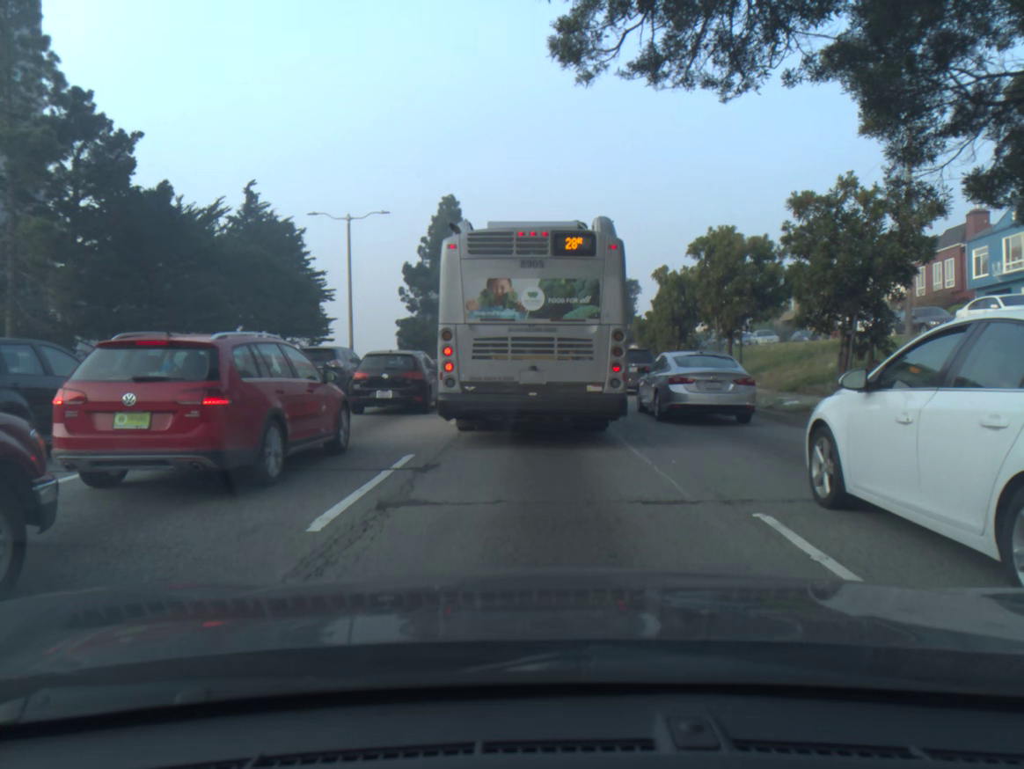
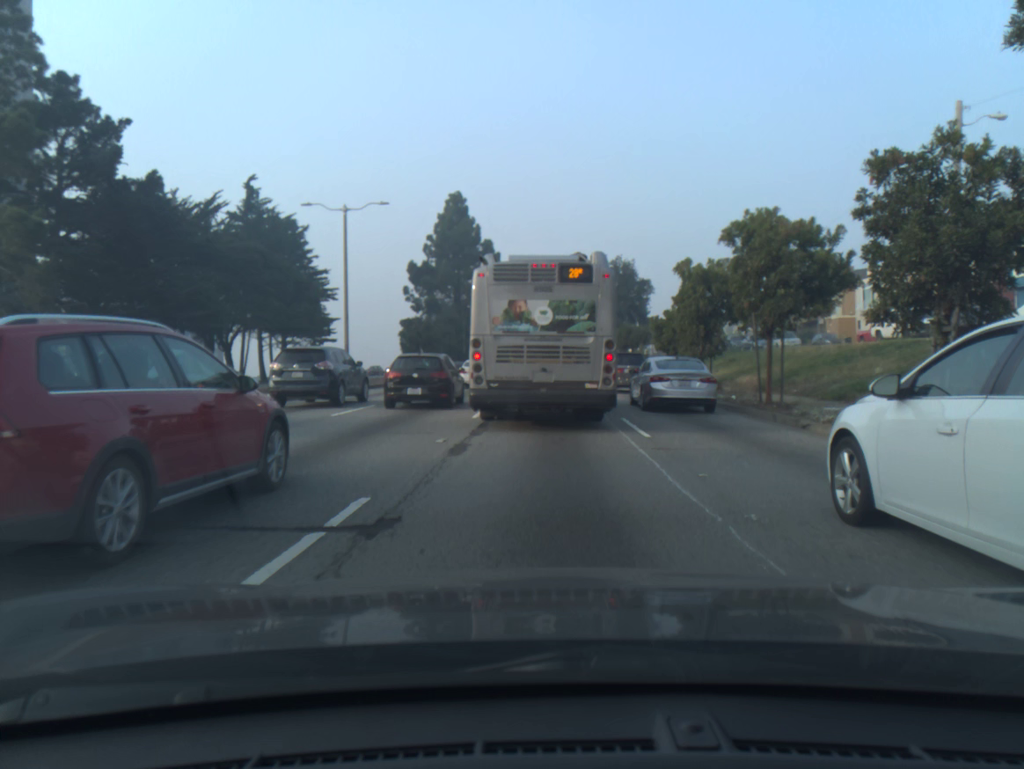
(0.0, +2.9) m; 0°
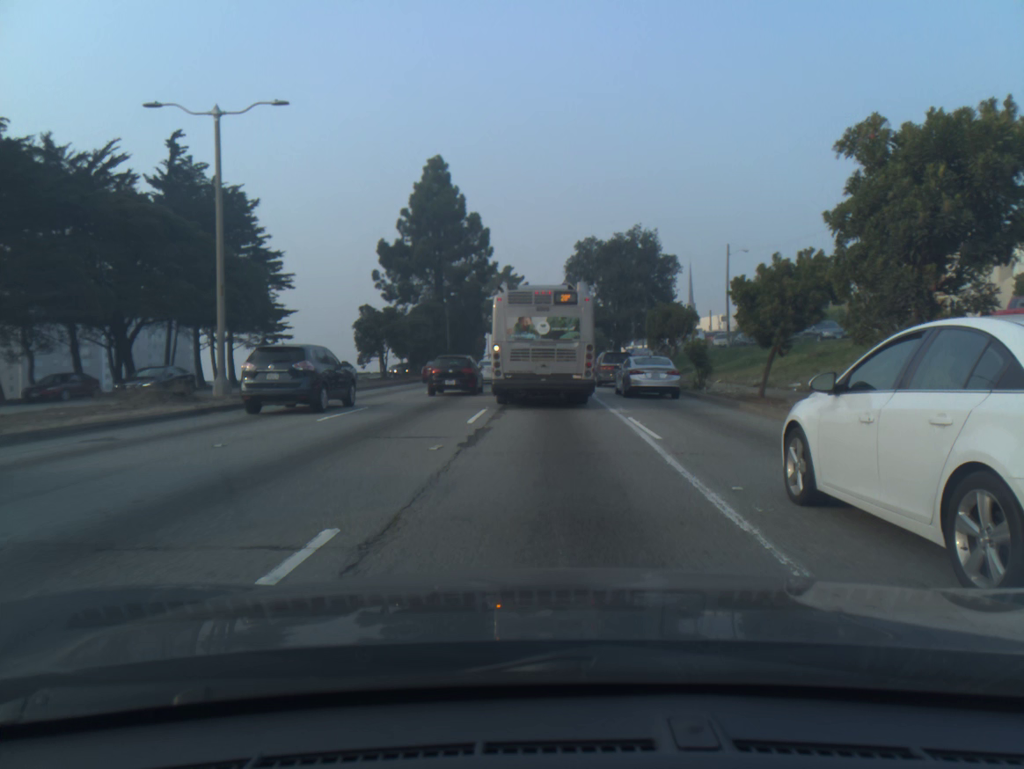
(+0.2, +15.5) m; +1°
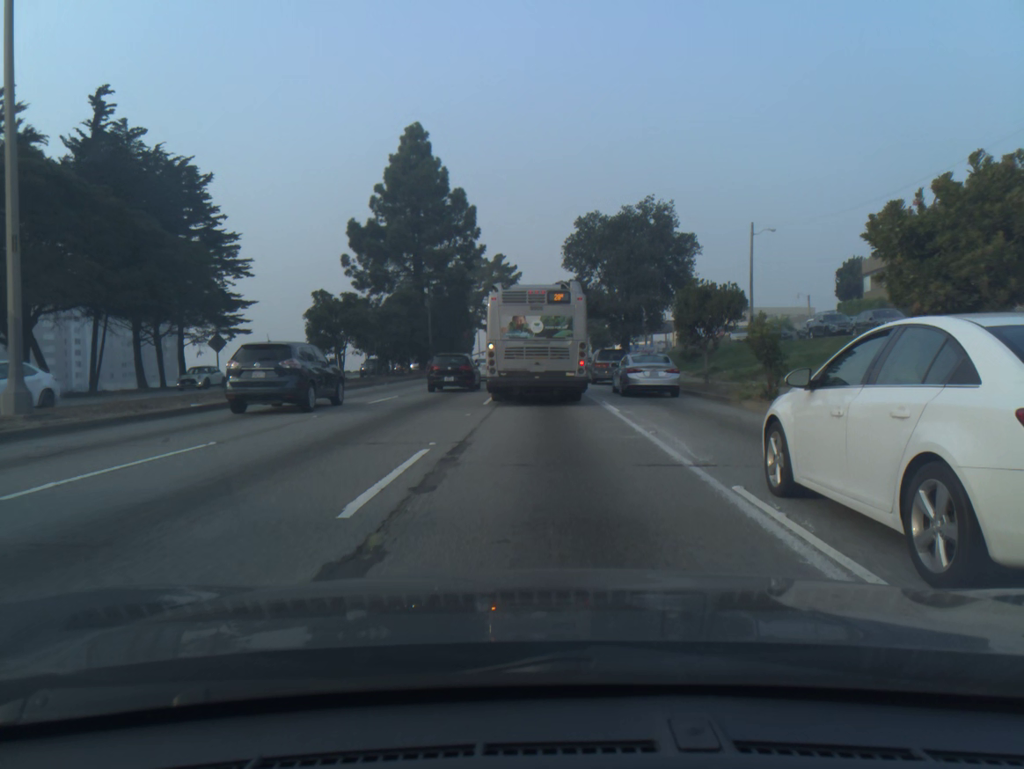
(0.0, +9.3) m; 0°
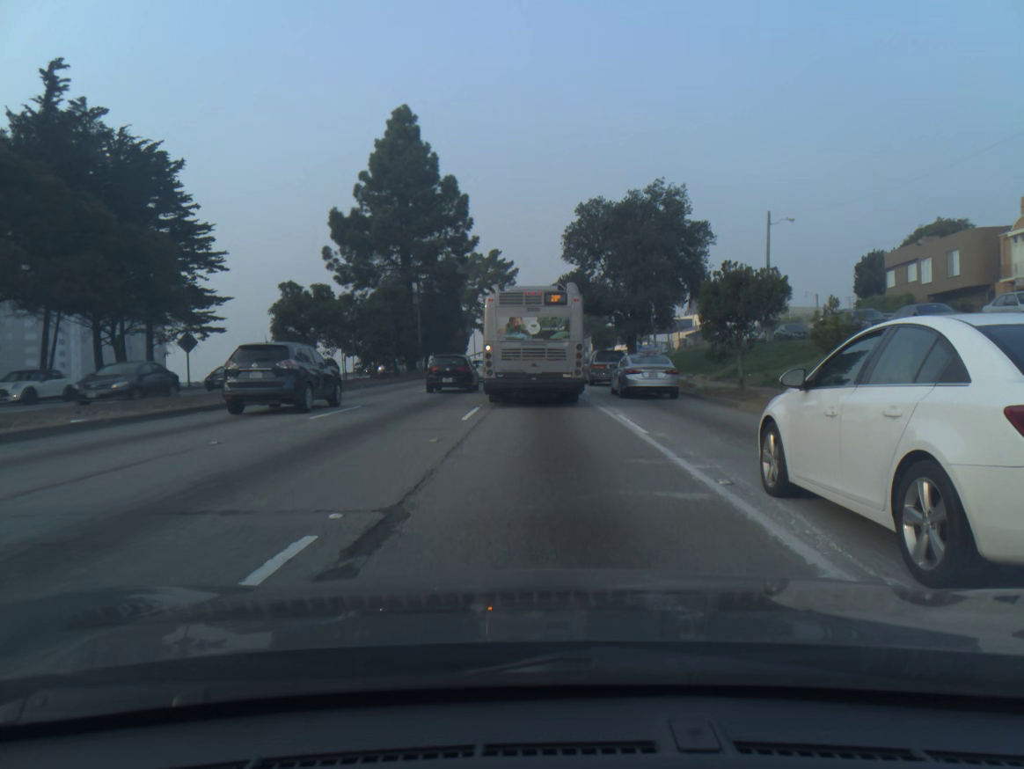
(0.0, +5.0) m; 0°
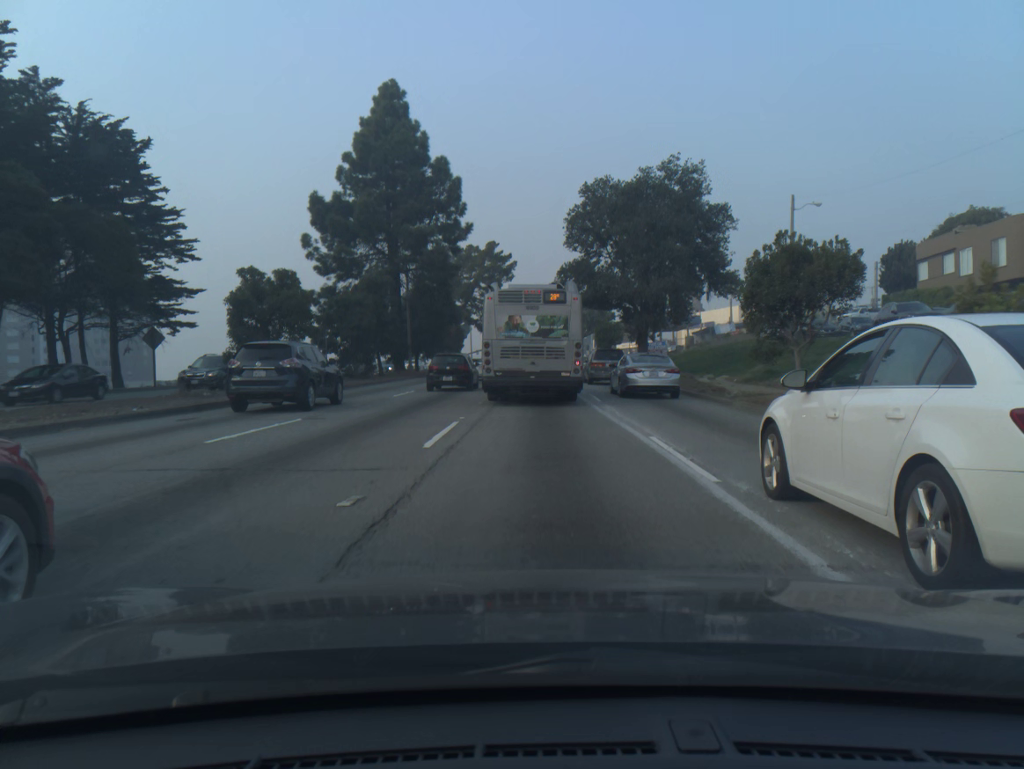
(0.0, +5.1) m; 0°
